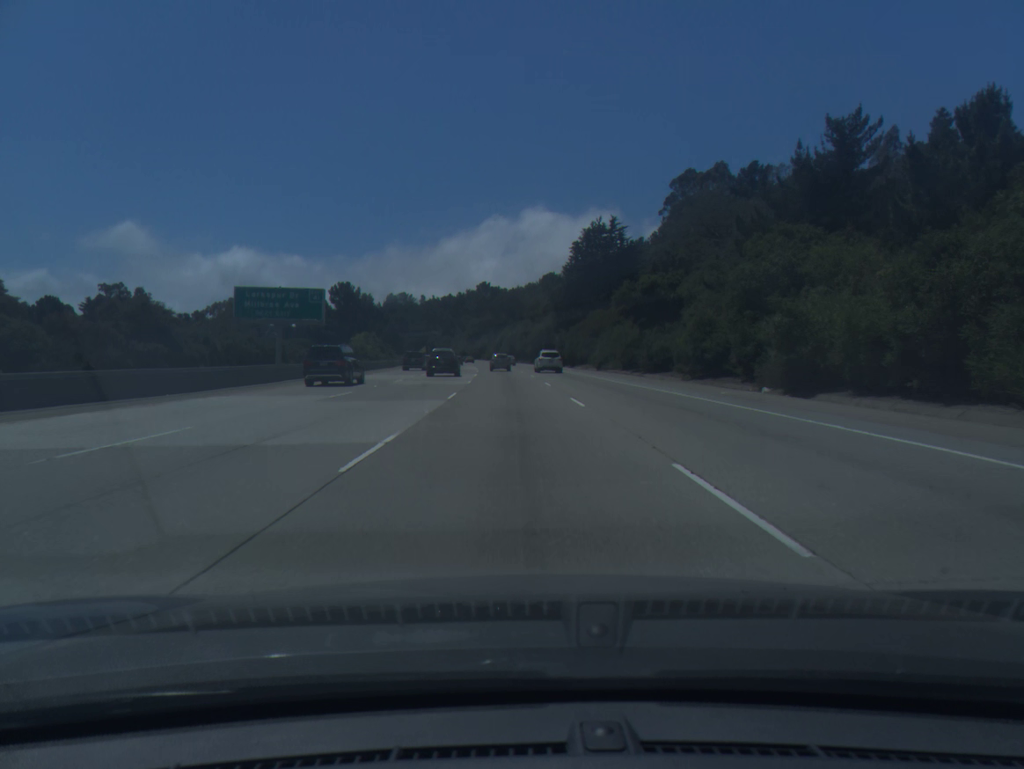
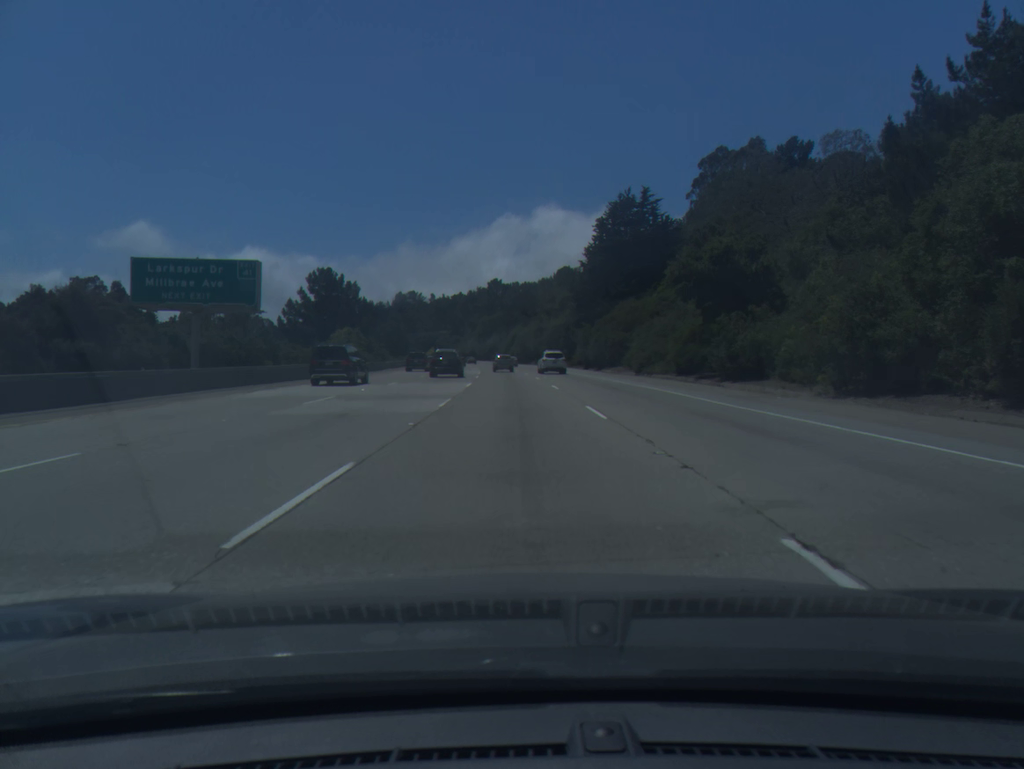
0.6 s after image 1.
(-0.1, +18.1) m; -1°
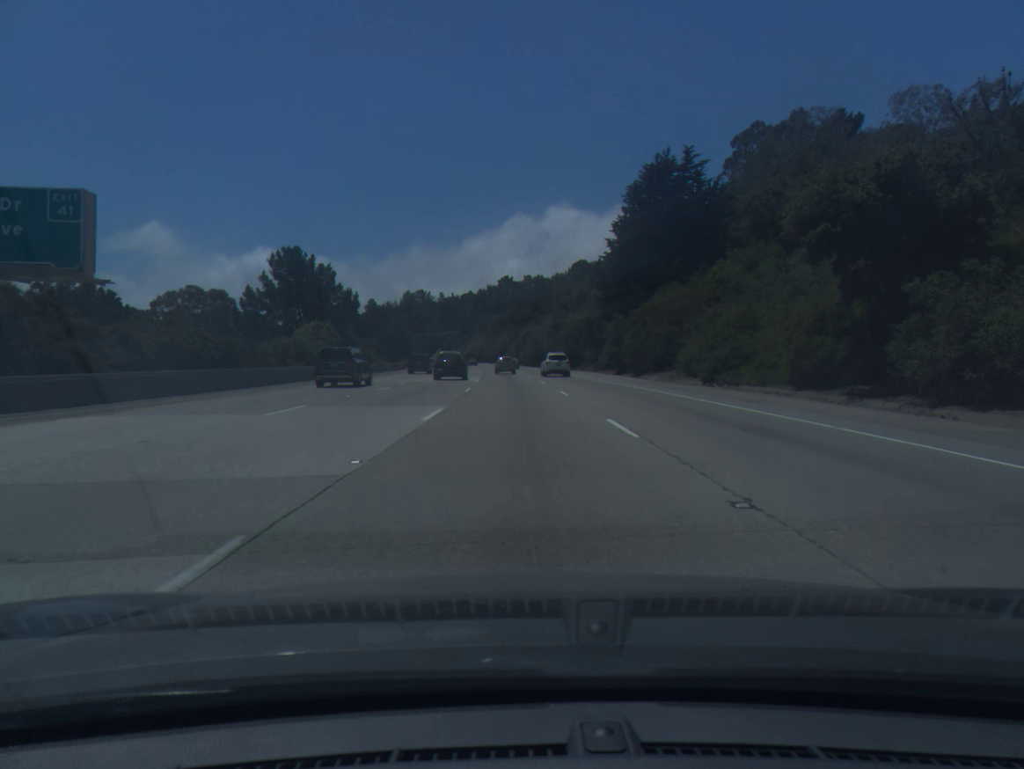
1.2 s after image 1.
(-0.1, +18.2) m; -1°
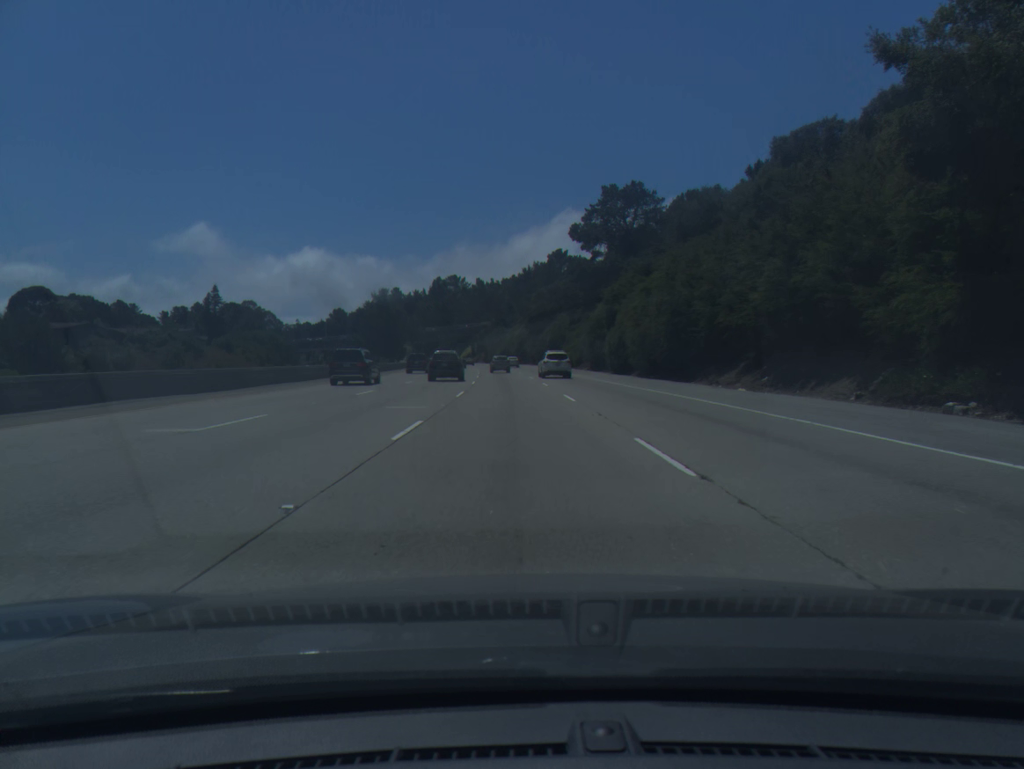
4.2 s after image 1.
(-2.8, +91.7) m; -4°
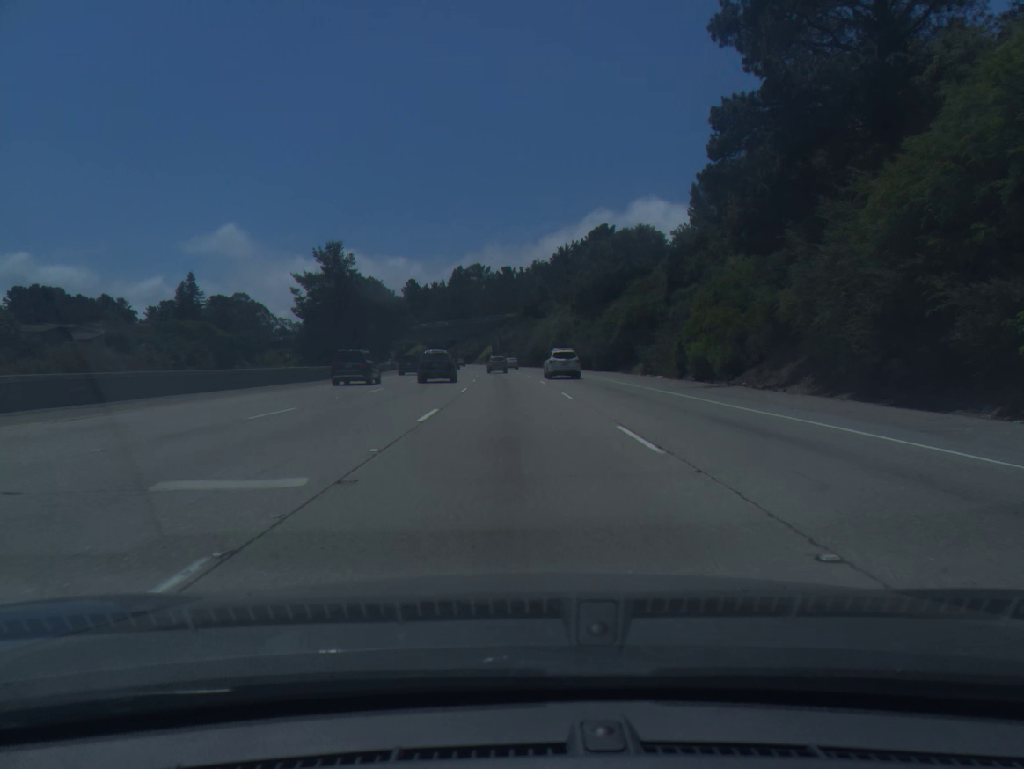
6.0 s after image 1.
(-1.2, +55.8) m; -2°
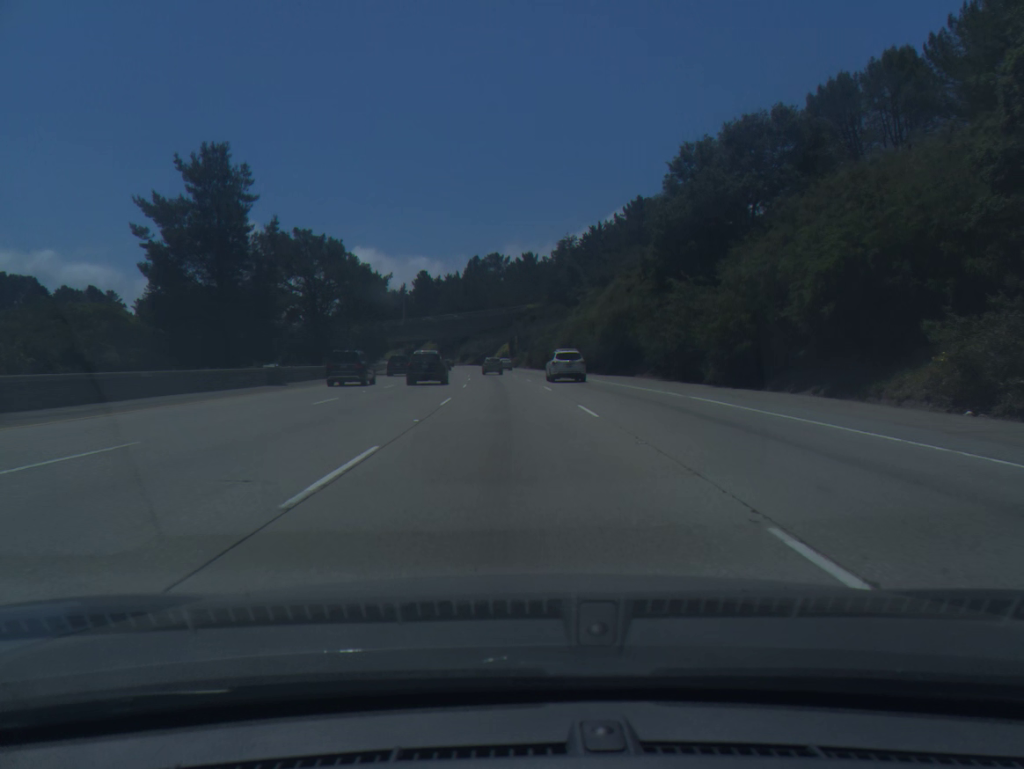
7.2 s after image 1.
(-0.5, +37.5) m; -1°
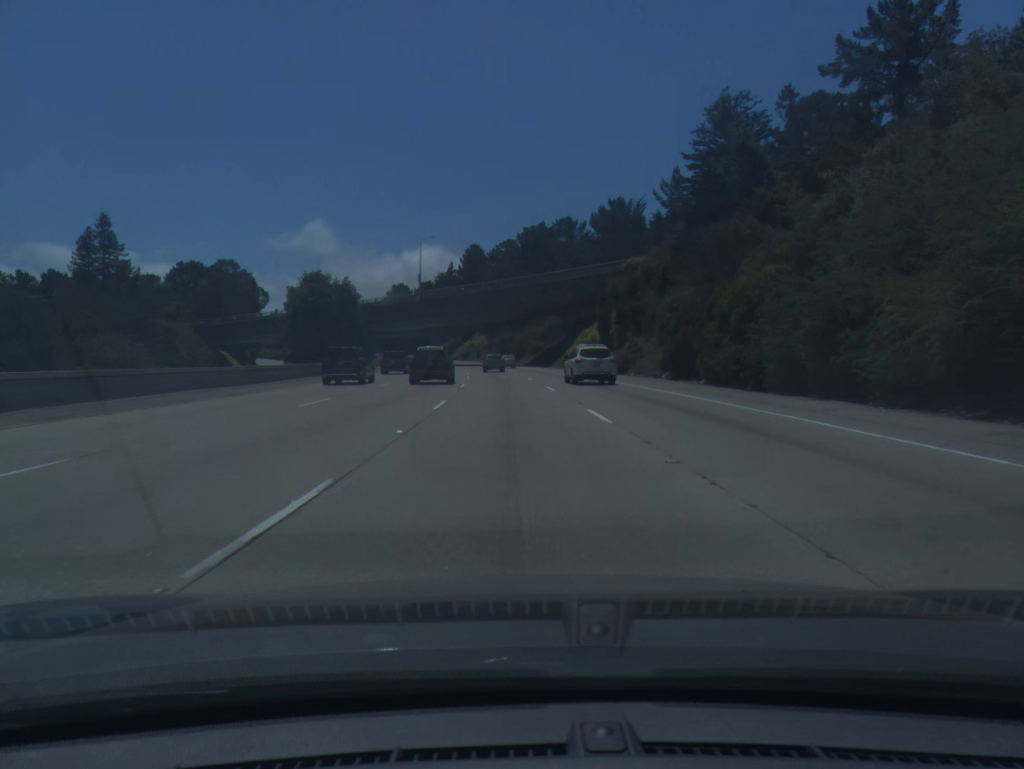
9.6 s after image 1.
(-3.1, +75.3) m; -5°
